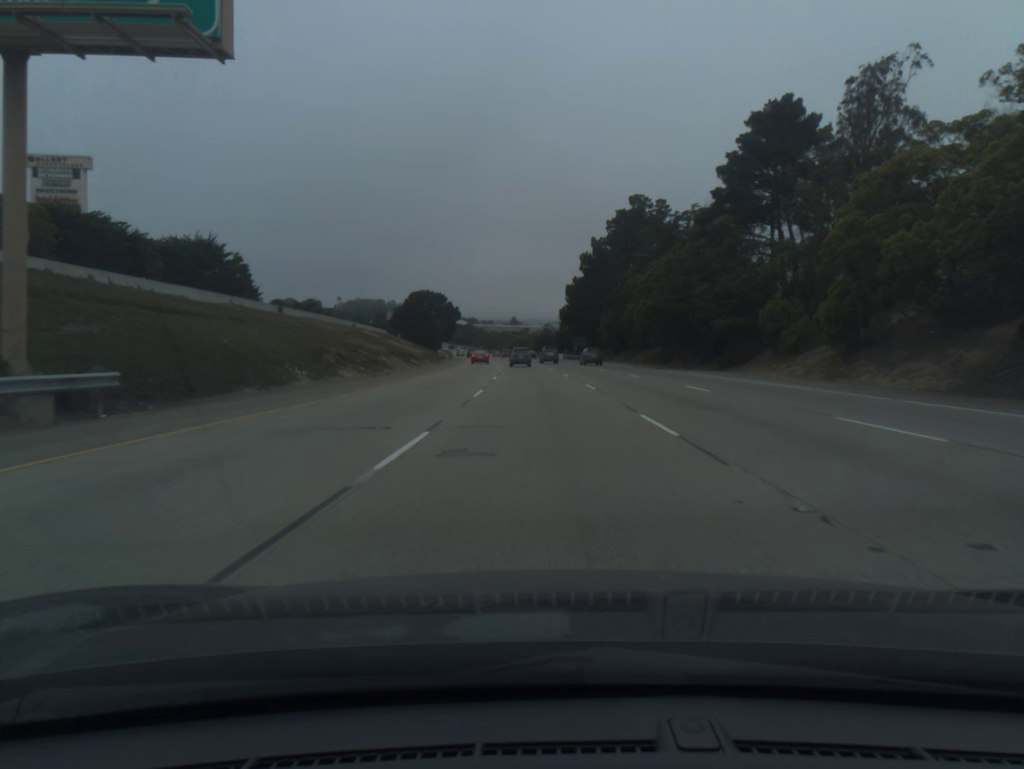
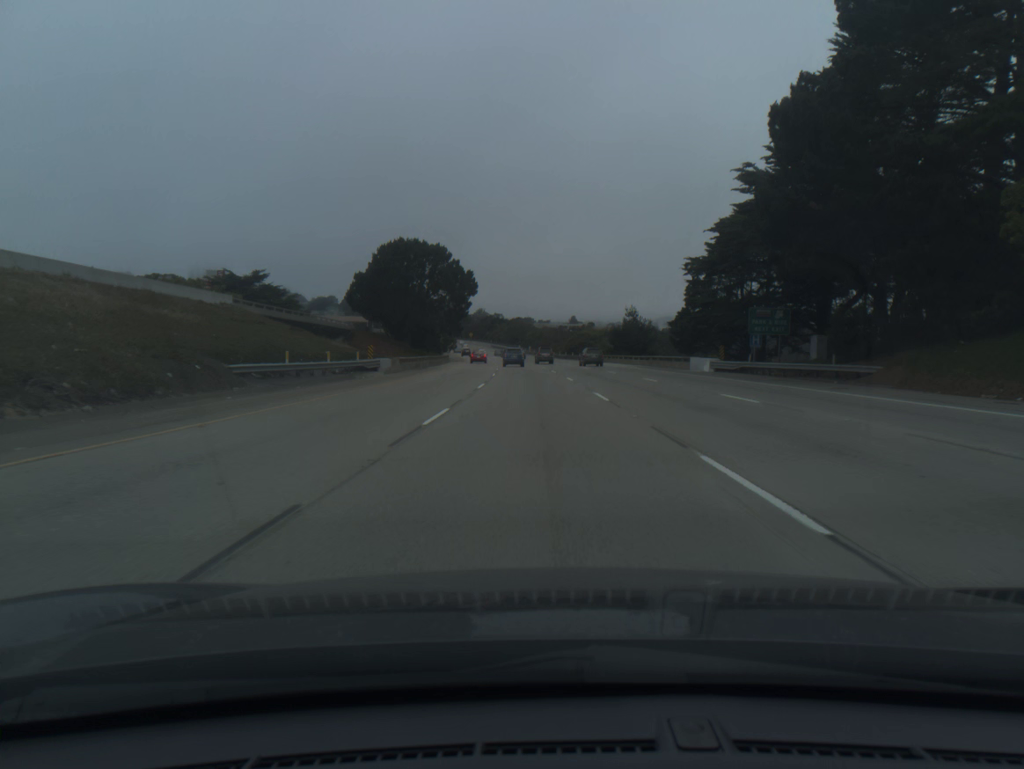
(-2.7, +94.0) m; -4°
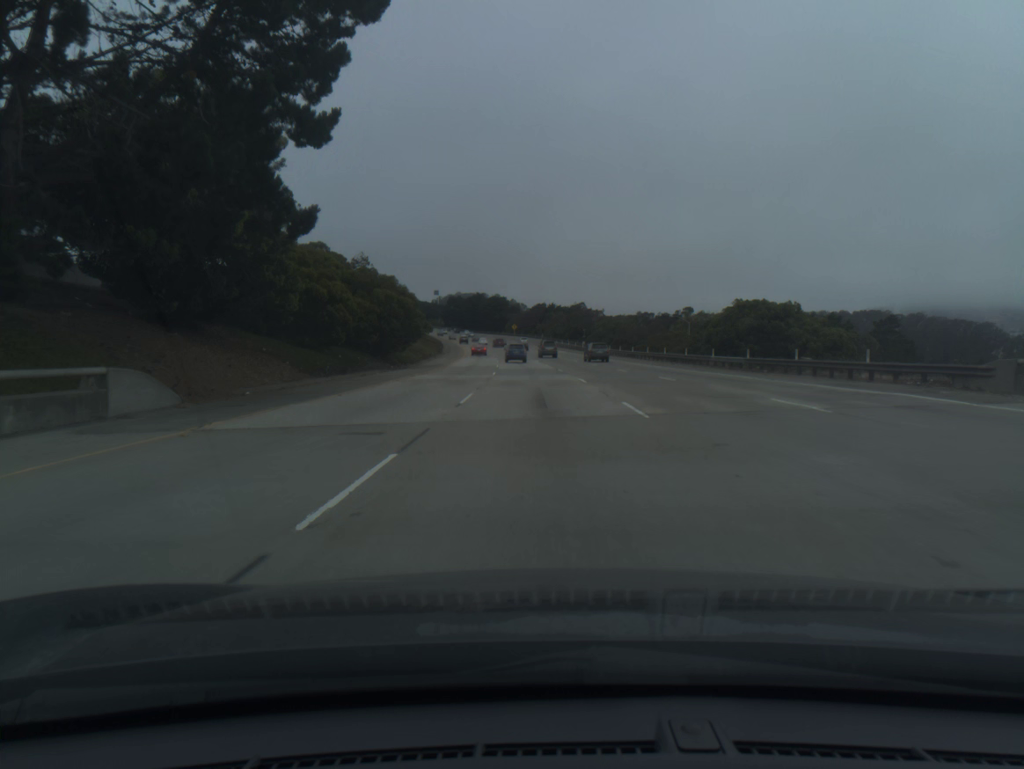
(-3.7, +94.3) m; -4°
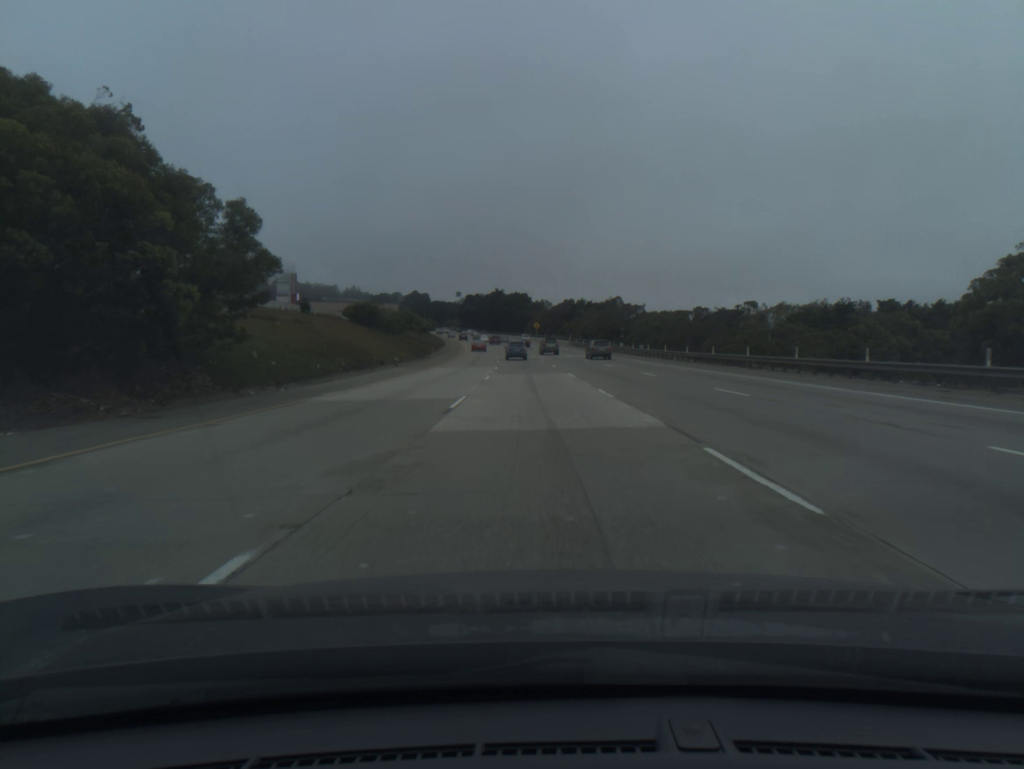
(-0.5, +37.8) m; -2°
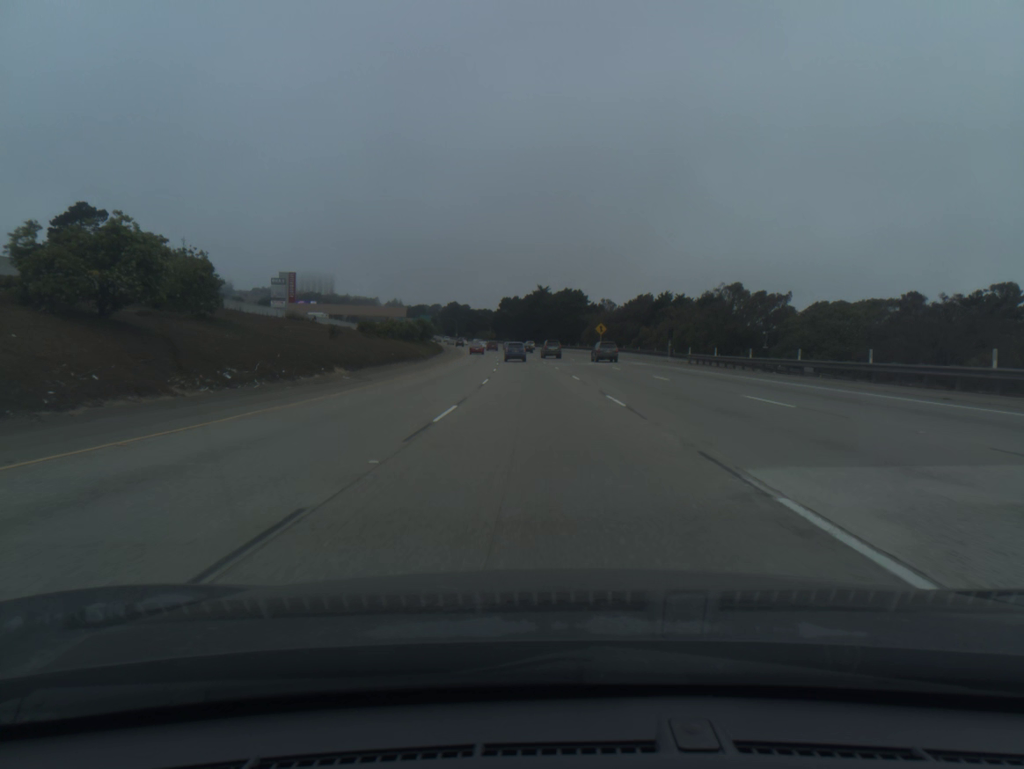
(-2.4, +75.7) m; -4°
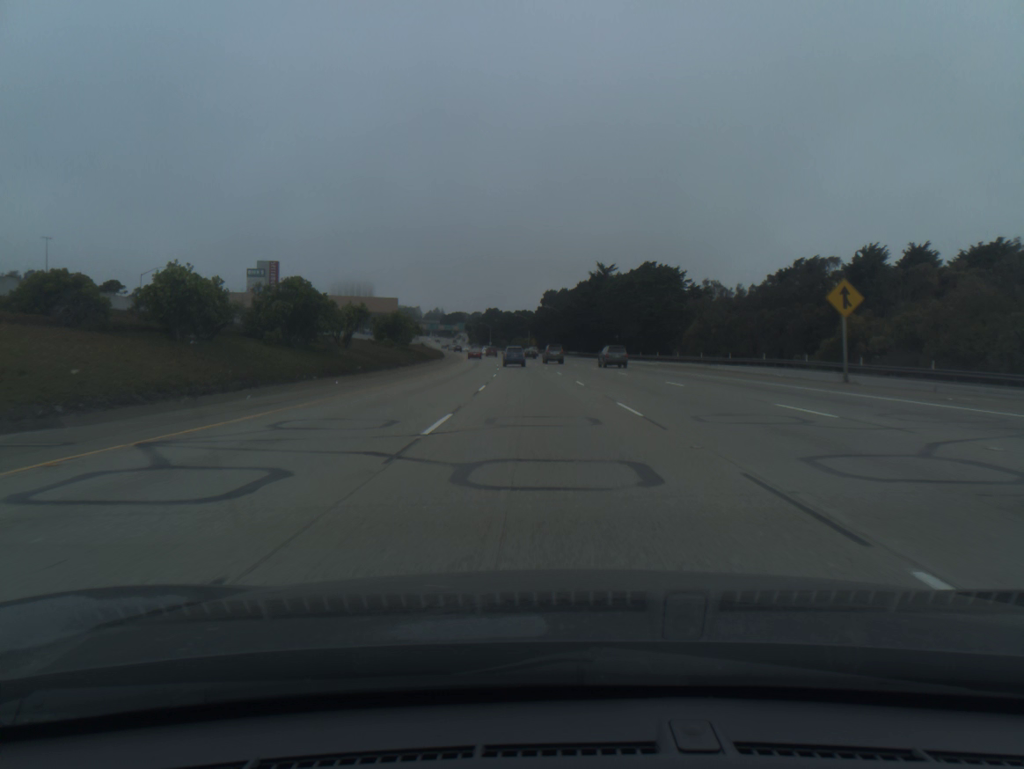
(-2.3, +75.0) m; -3°
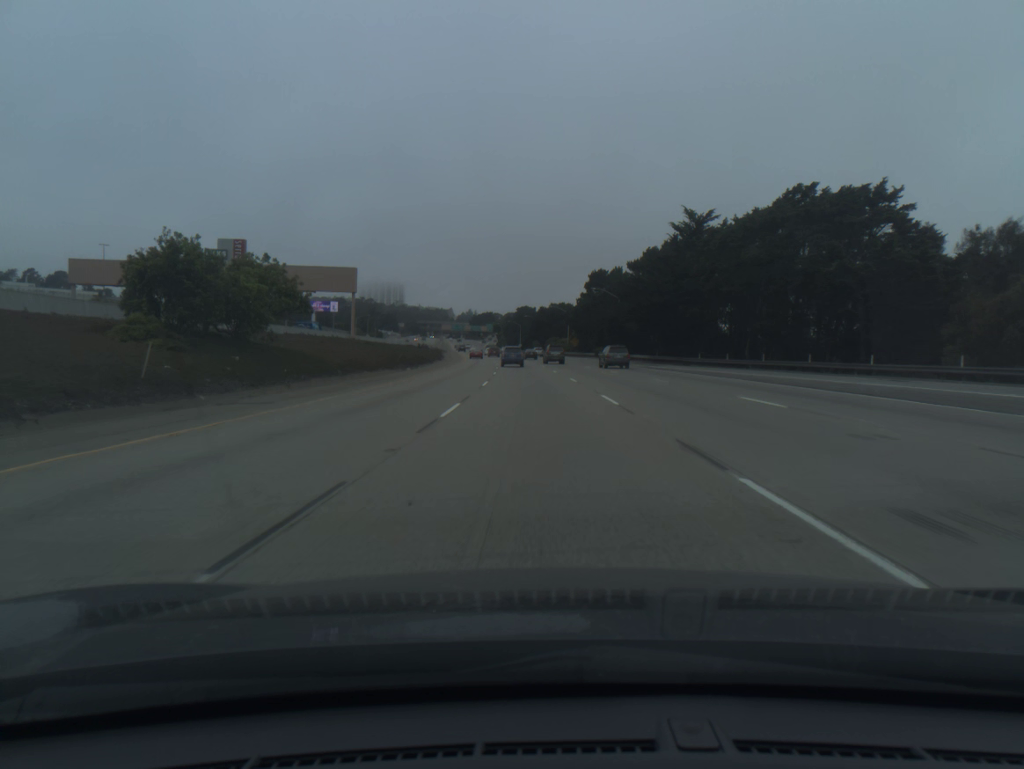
(-1.2, +55.5) m; -3°
